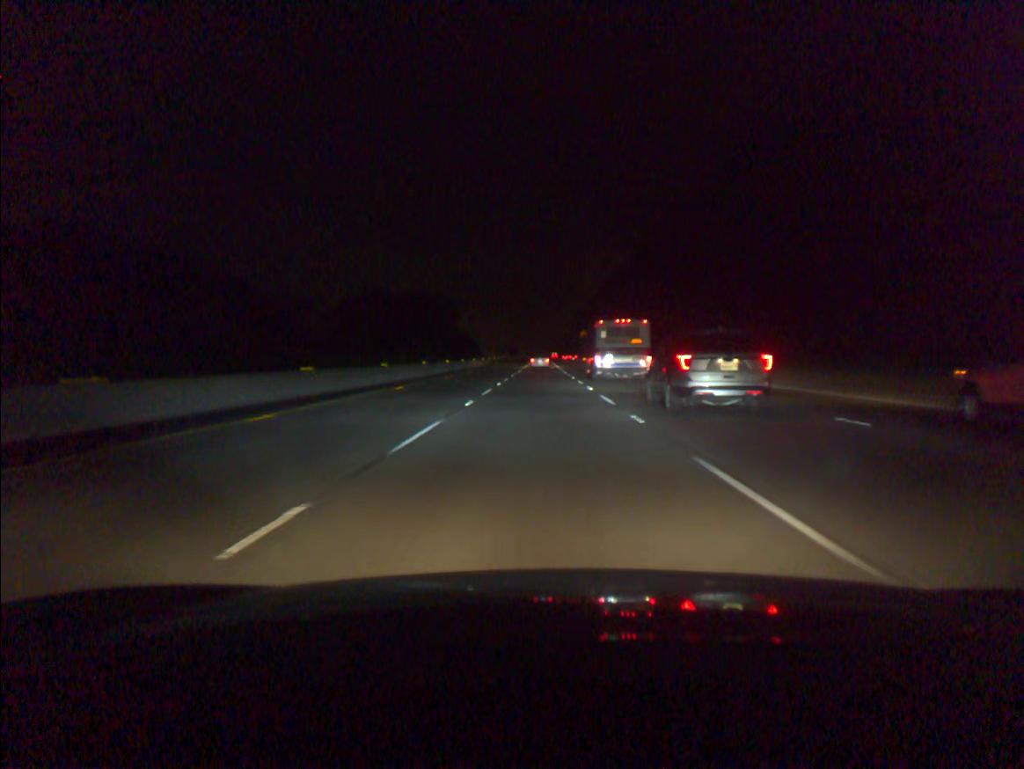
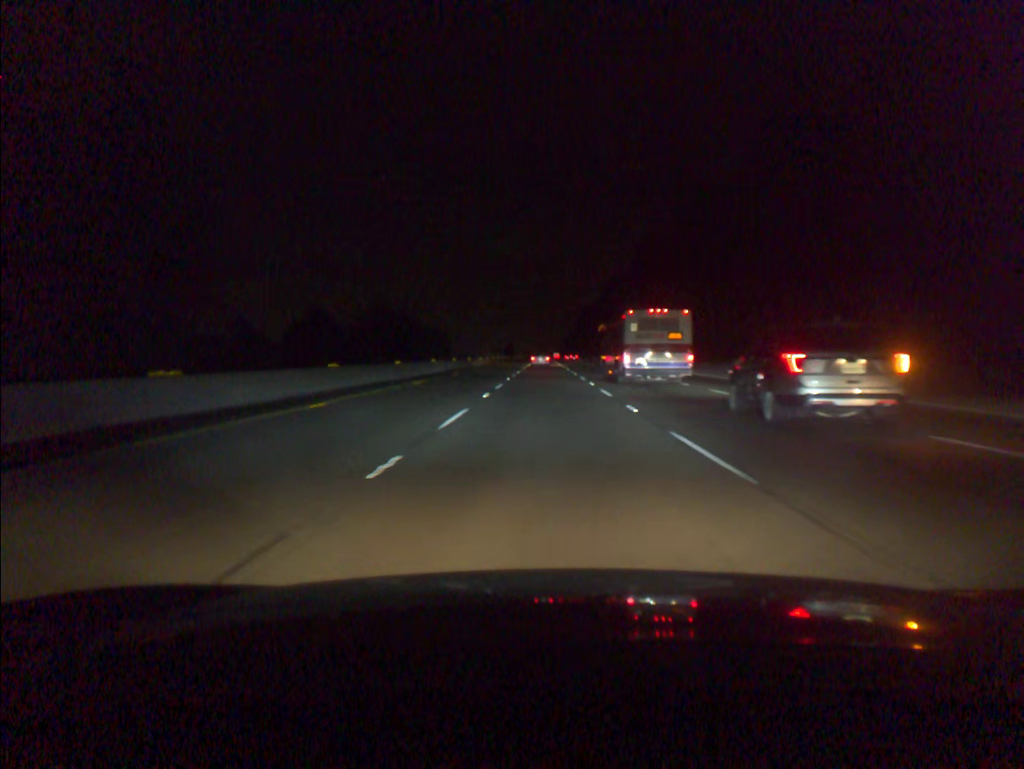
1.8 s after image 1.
(-0.1, +55.5) m; 0°
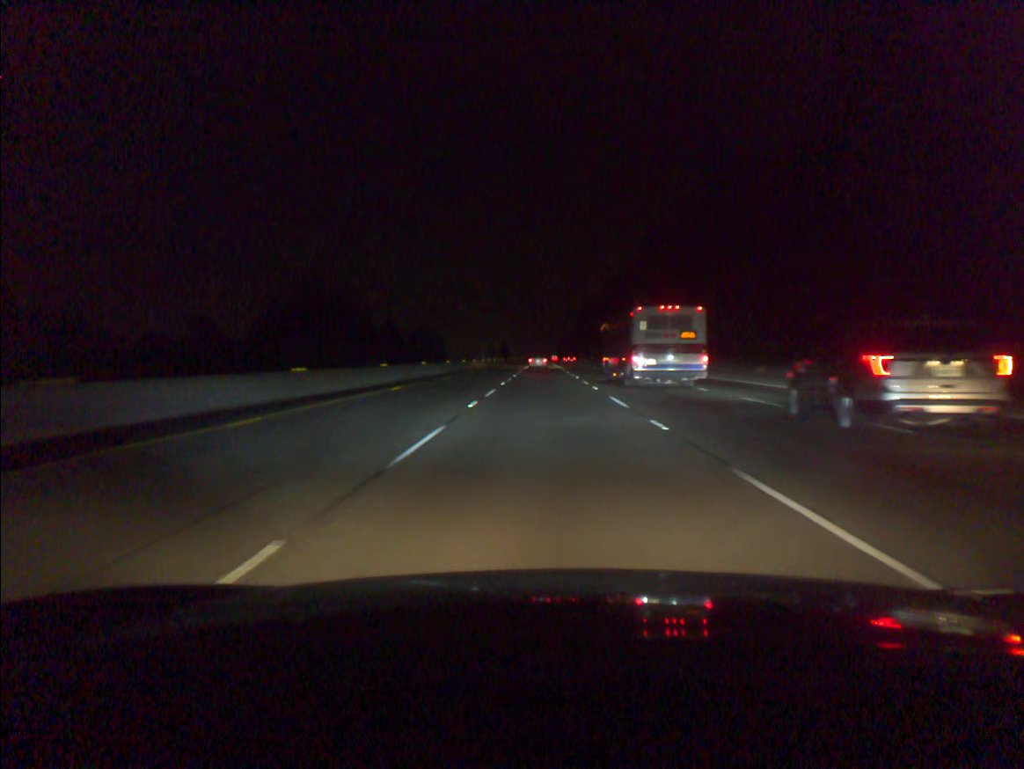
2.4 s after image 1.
(0.0, +18.6) m; 0°
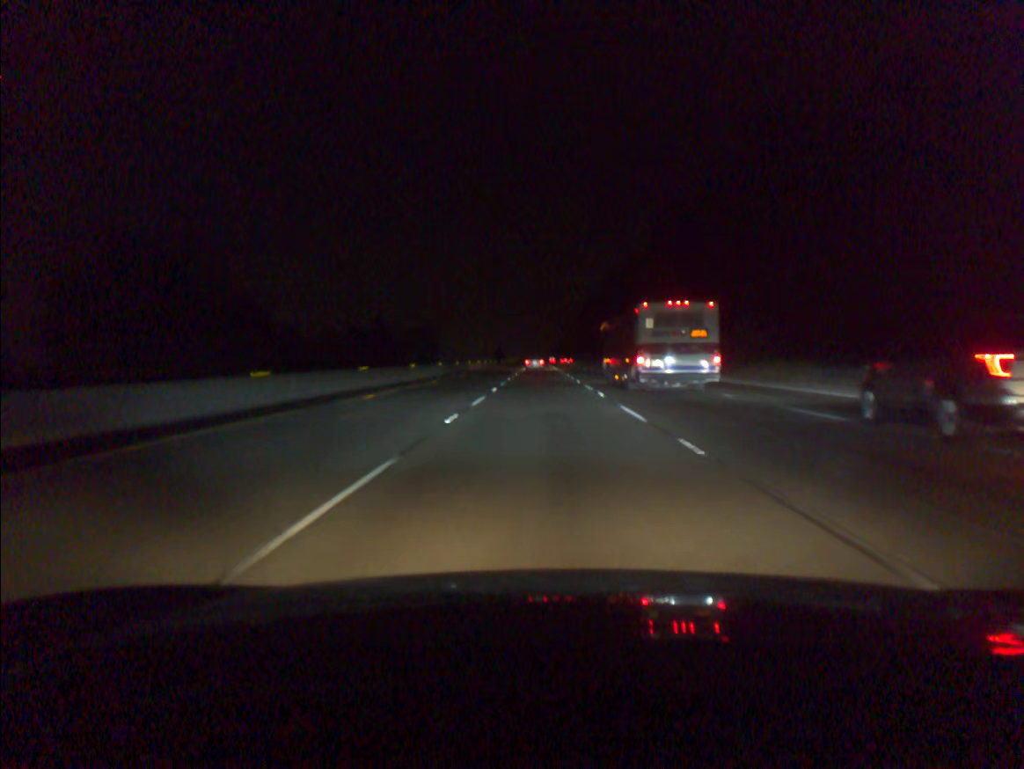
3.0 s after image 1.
(0.0, +18.6) m; 0°
